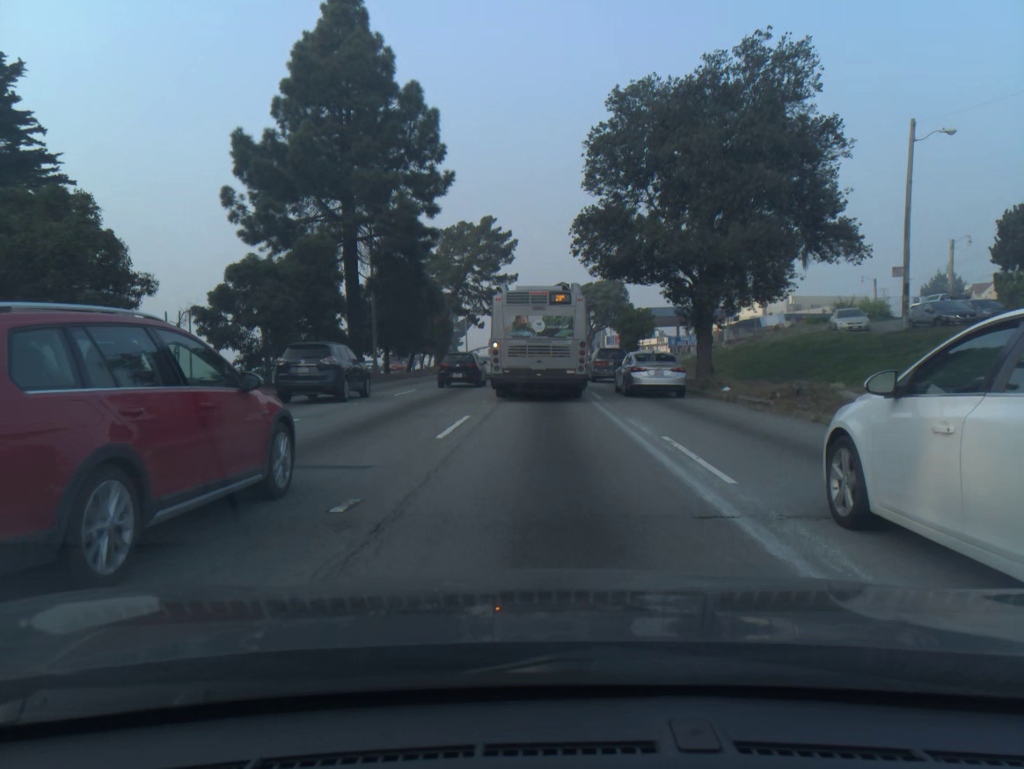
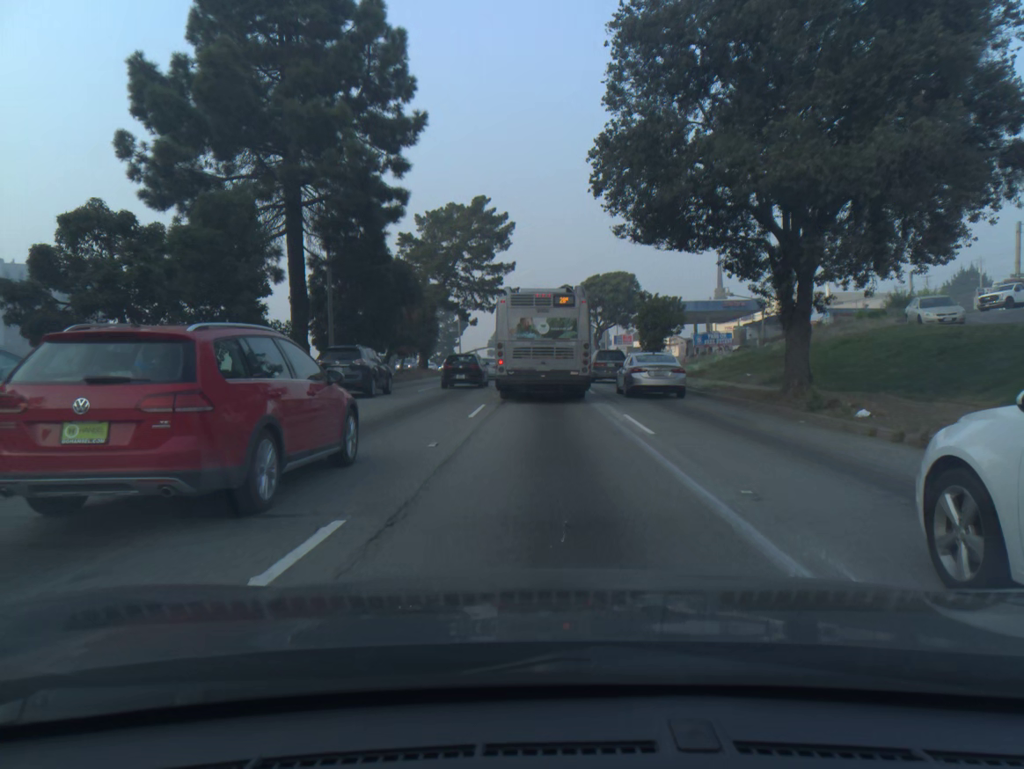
(0.0, +10.2) m; 0°
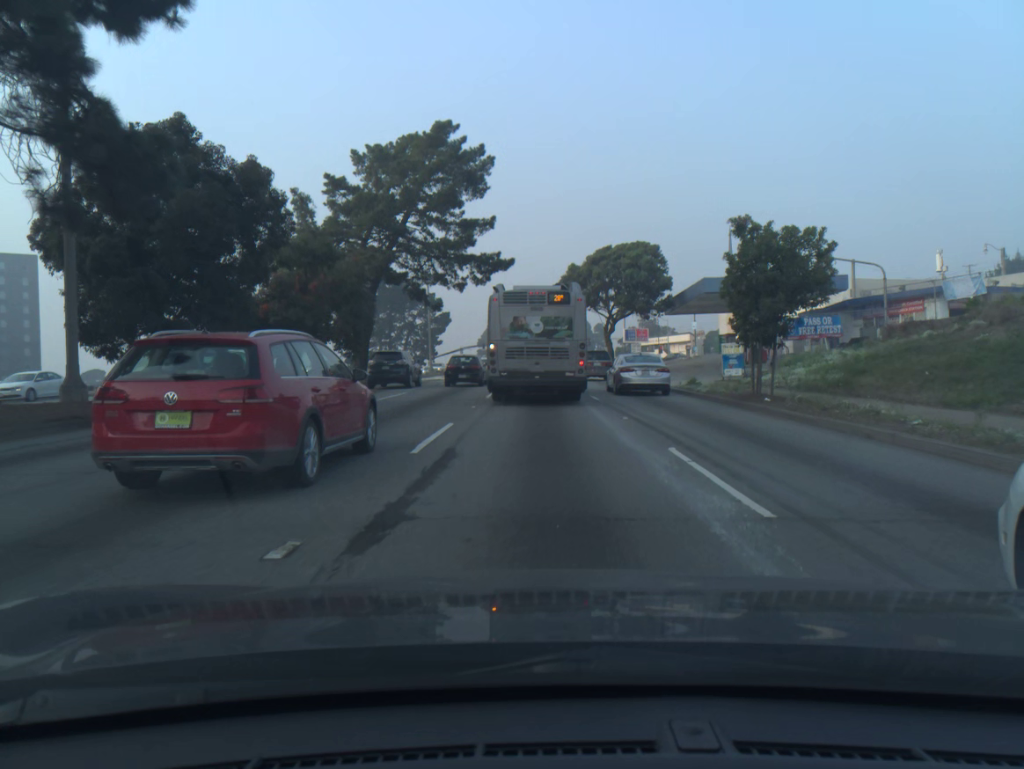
(+0.1, +20.6) m; +1°
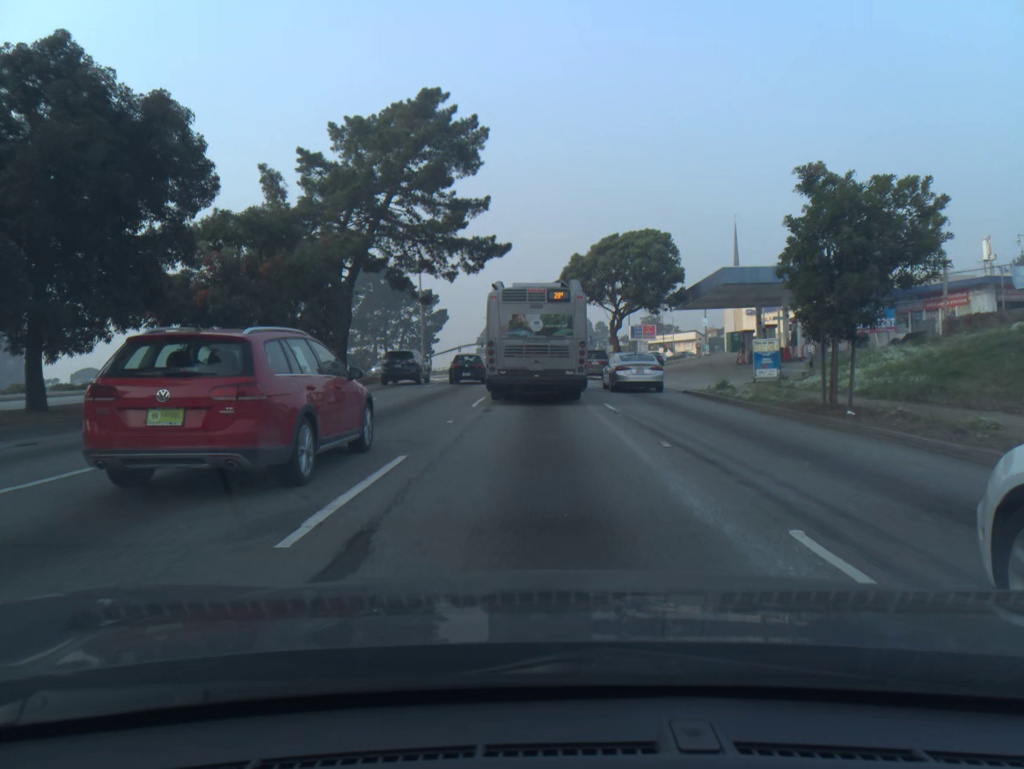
(0.0, +5.0) m; 0°
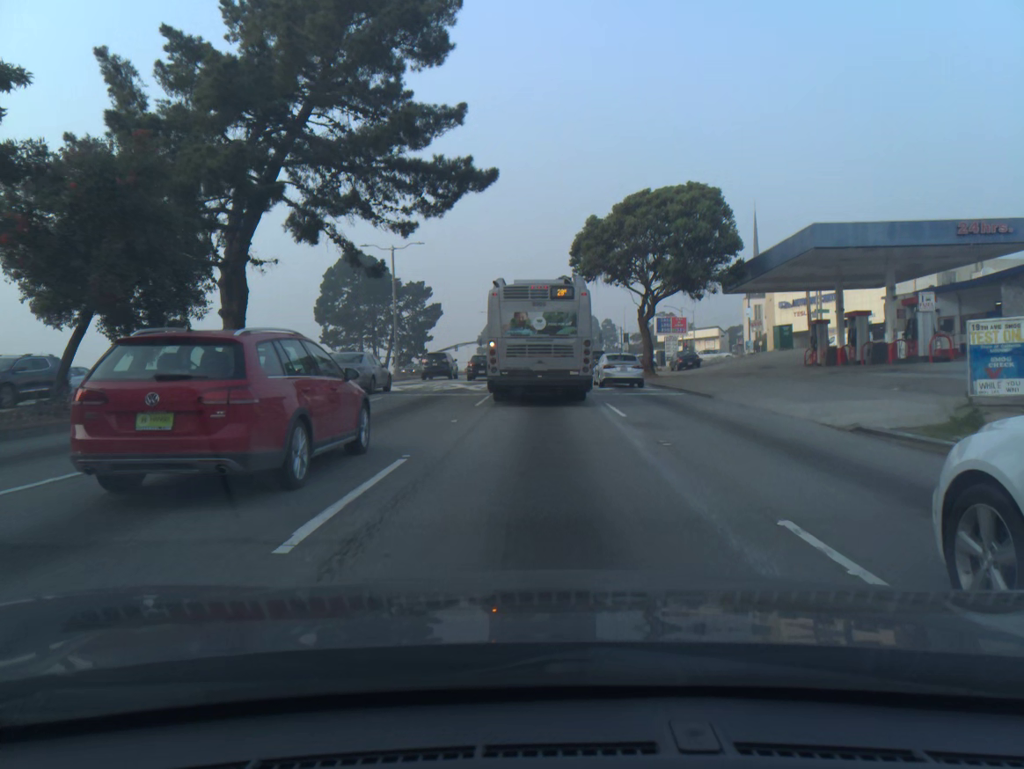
(0.0, +14.4) m; 0°
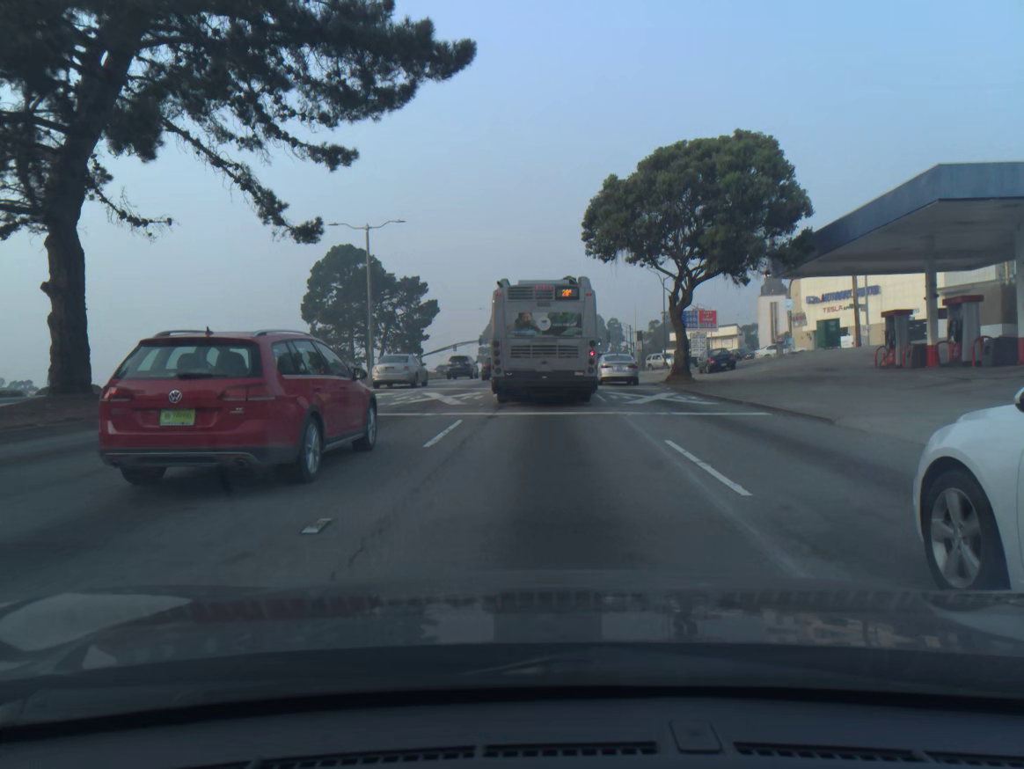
(0.0, +9.3) m; 0°
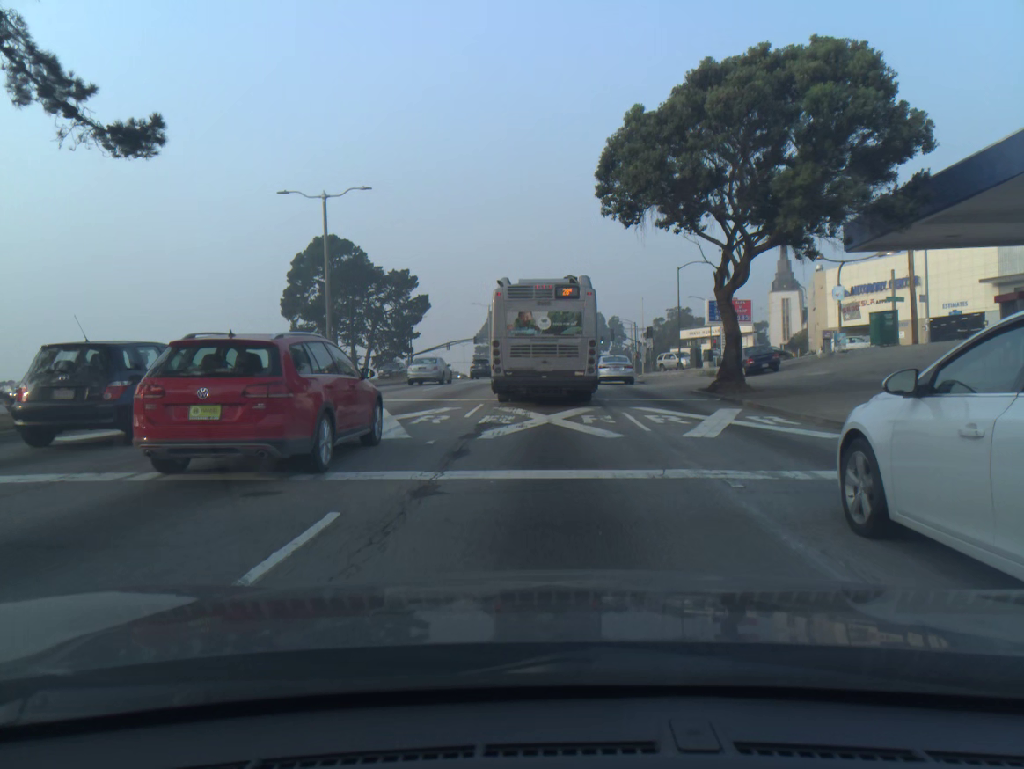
(0.0, +9.0) m; 0°
